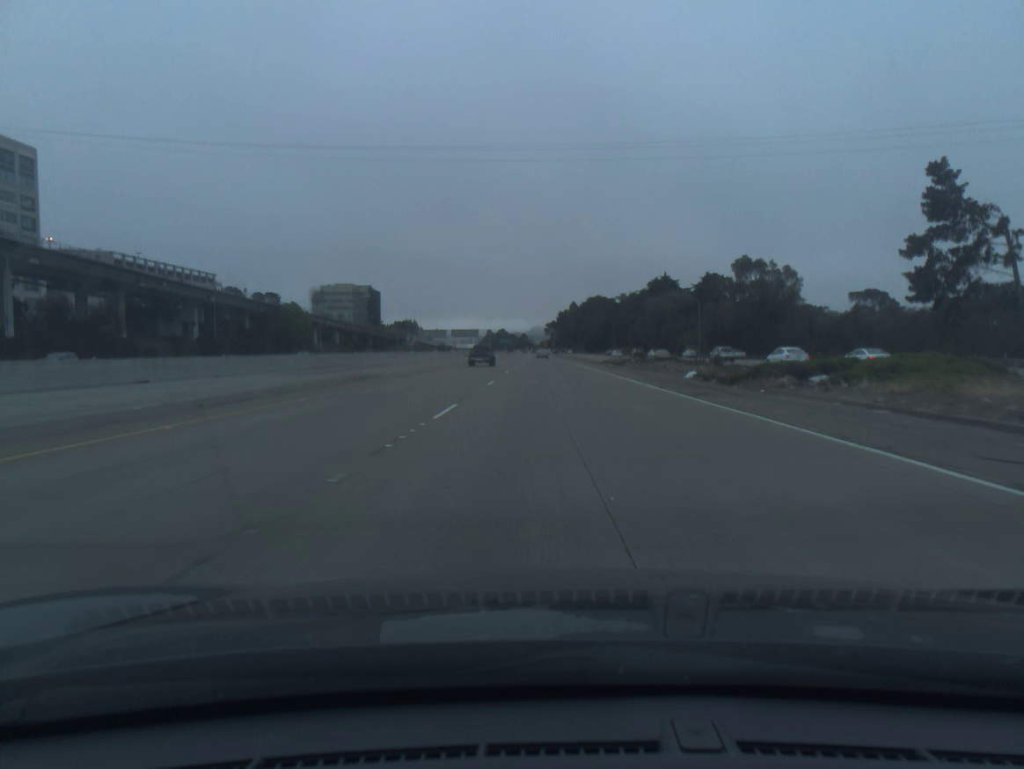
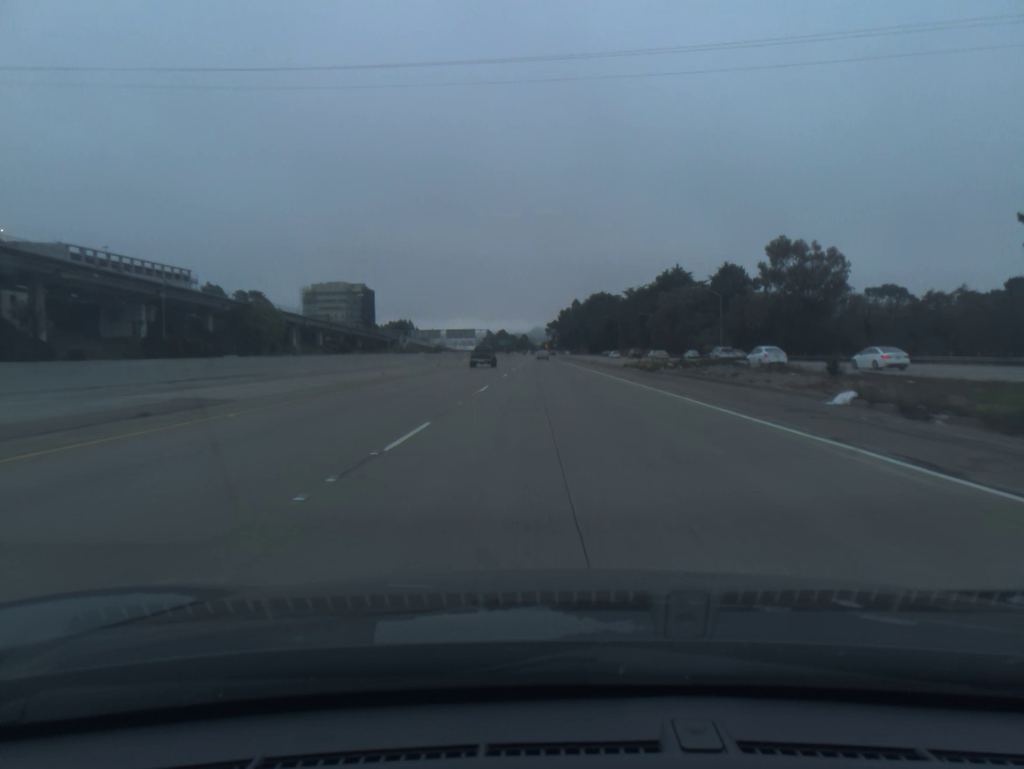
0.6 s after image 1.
(0.0, +18.3) m; 0°
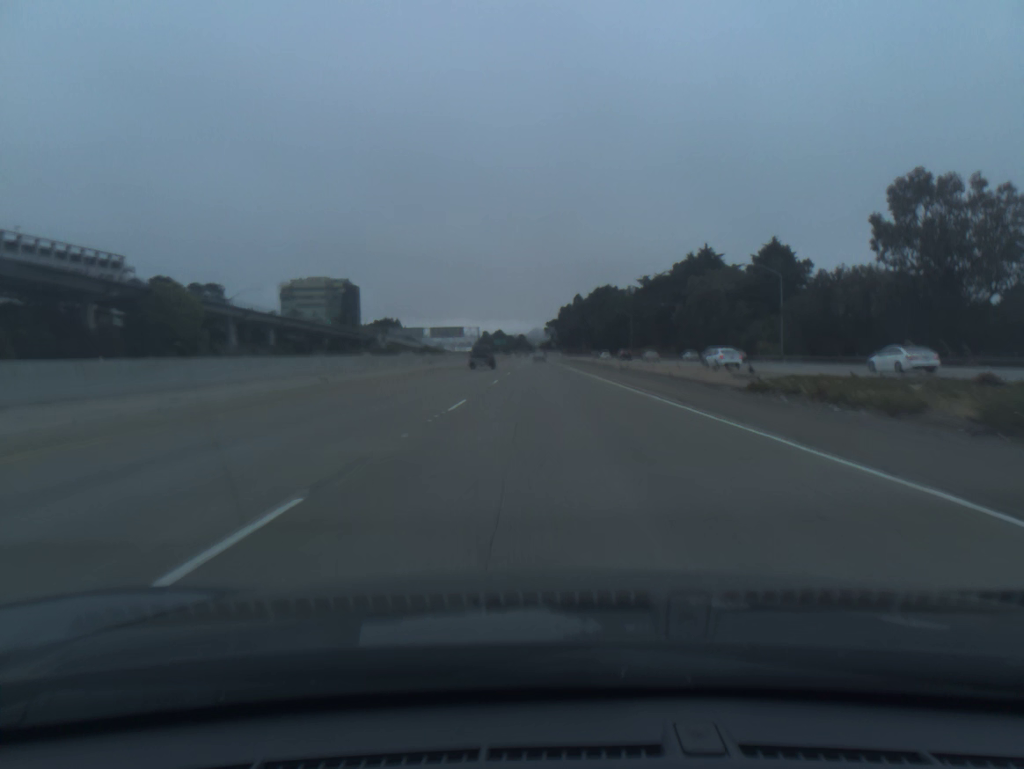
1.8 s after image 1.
(0.0, +36.6) m; 0°
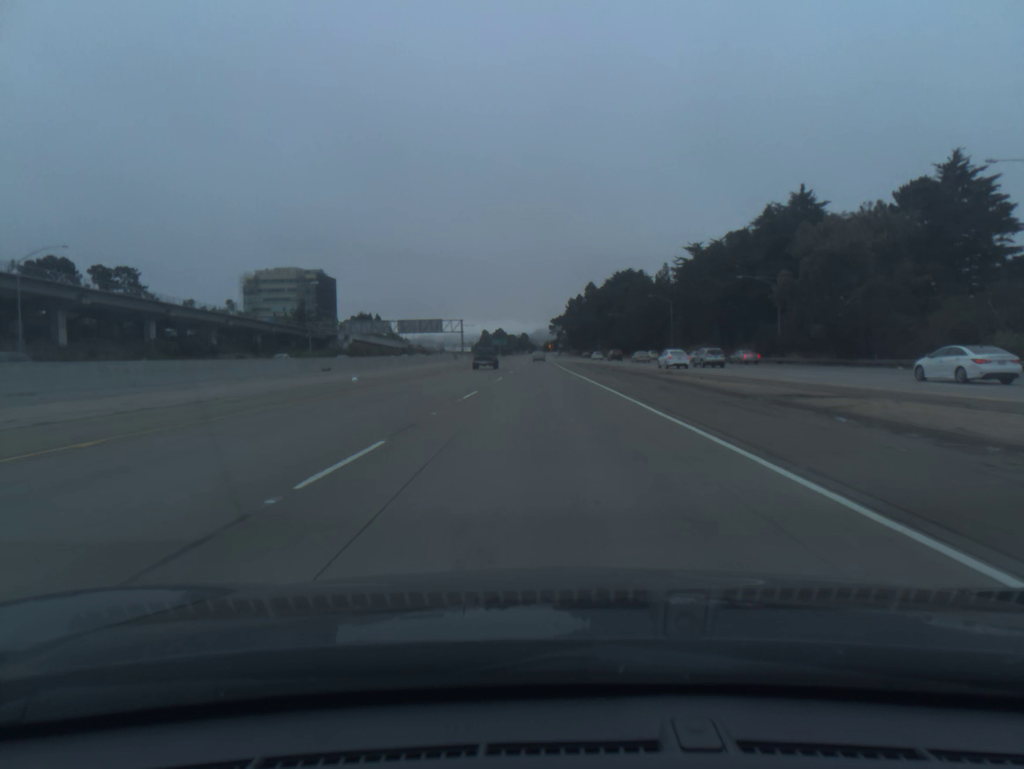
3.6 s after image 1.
(0.0, +54.8) m; 0°
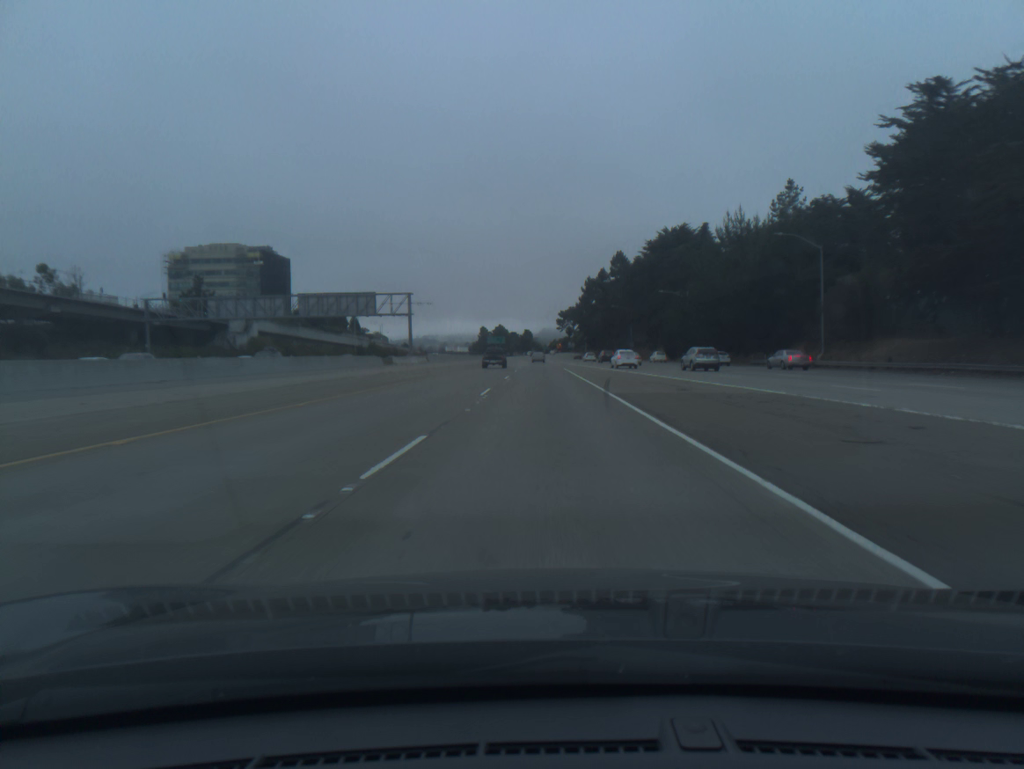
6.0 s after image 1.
(-0.4, +73.1) m; 0°
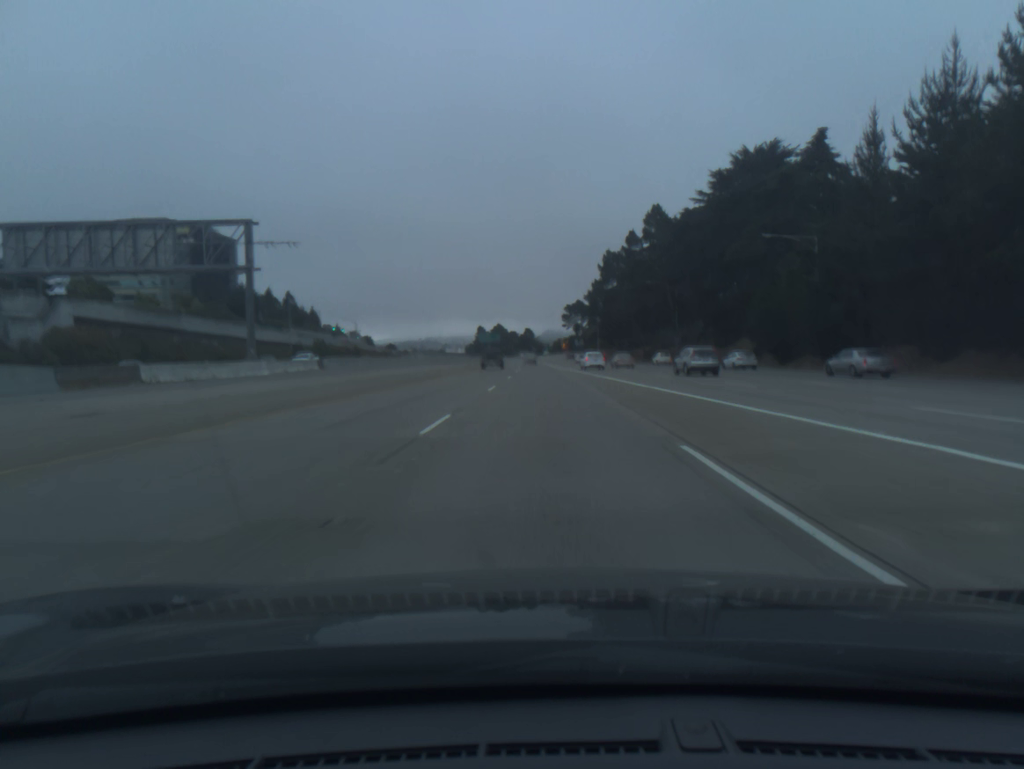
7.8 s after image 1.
(0.0, +54.9) m; 0°
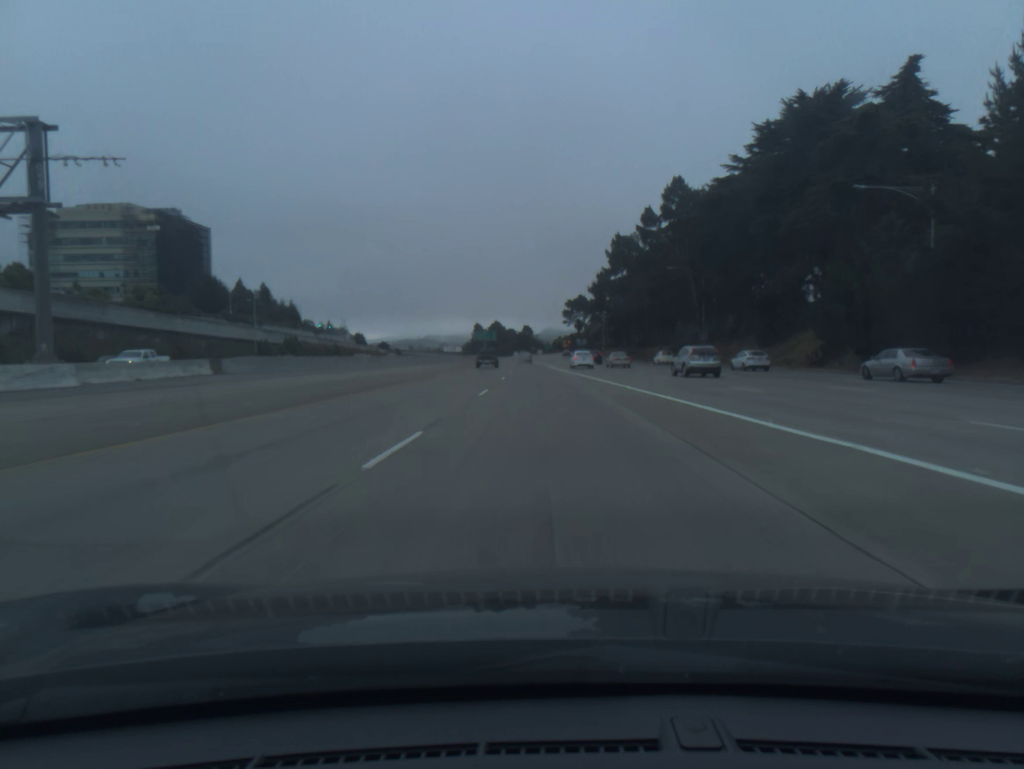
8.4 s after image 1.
(0.0, +18.3) m; 0°
